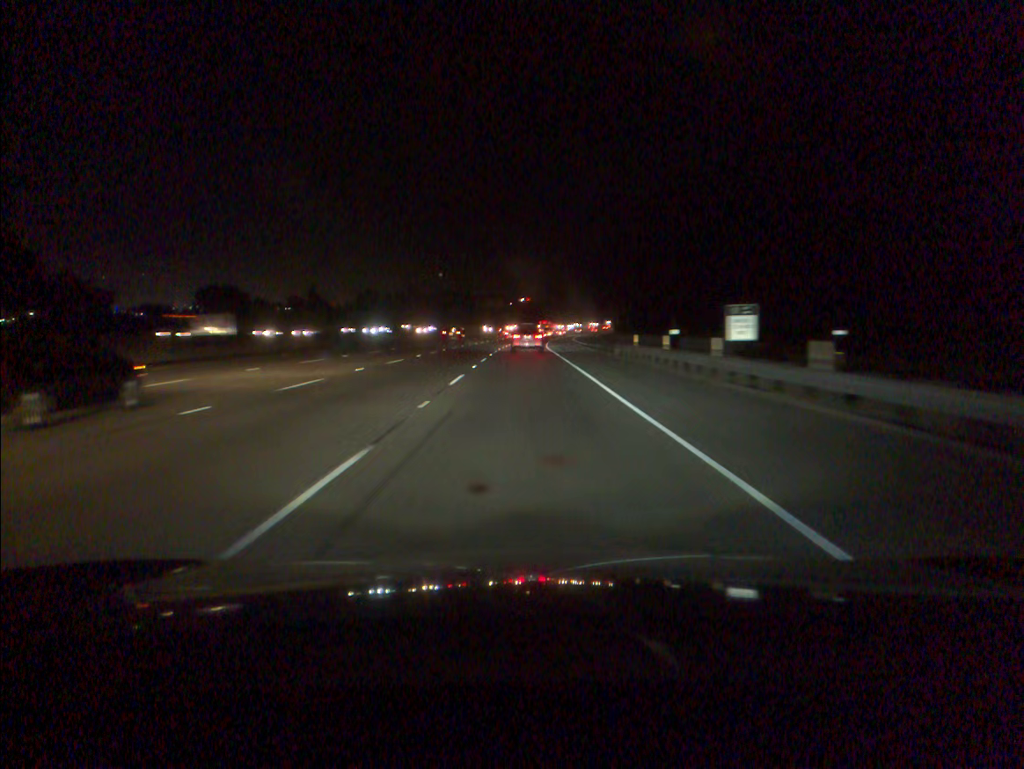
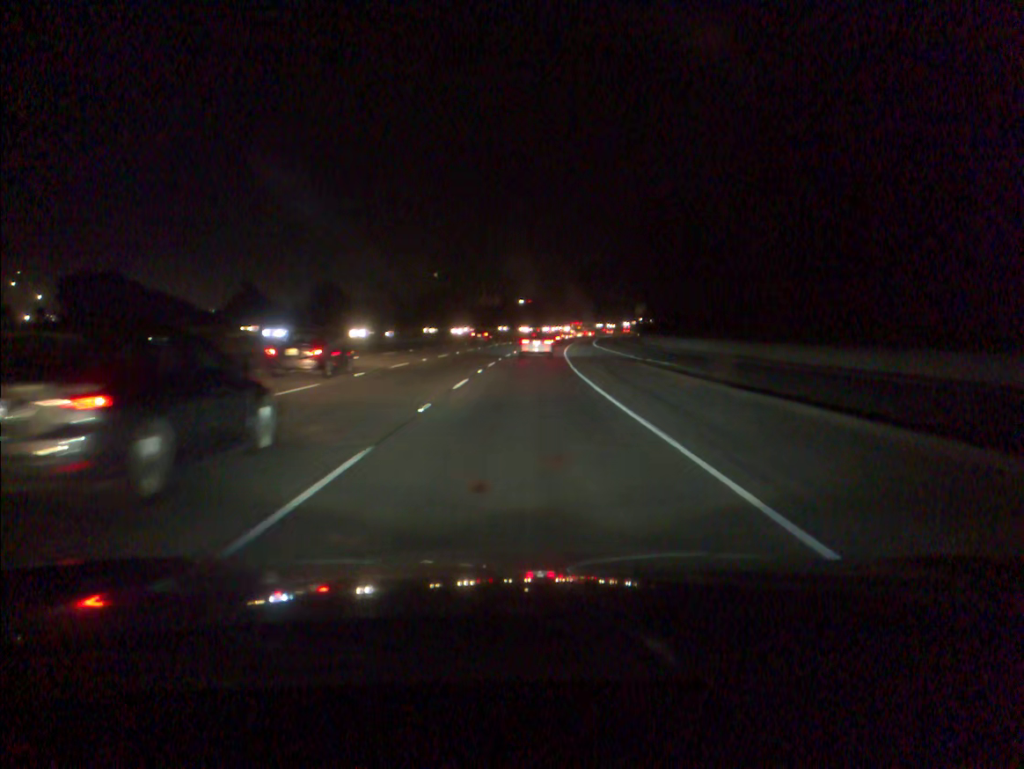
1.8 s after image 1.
(0.0, +43.3) m; 0°
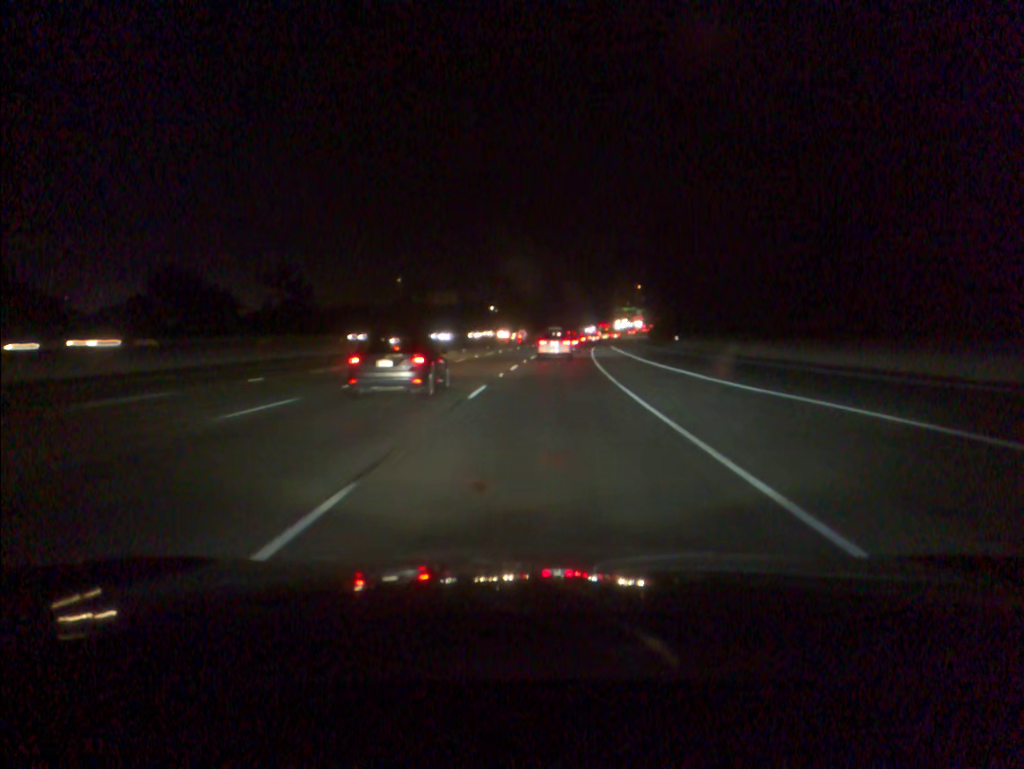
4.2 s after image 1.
(+1.1, +60.7) m; +2°
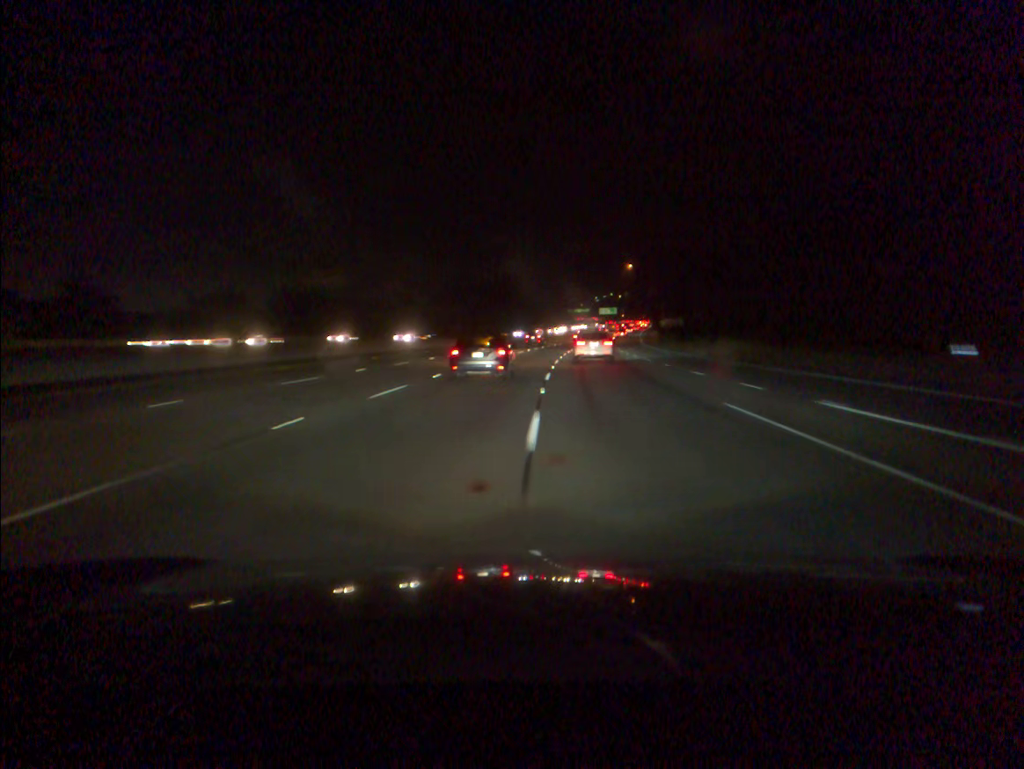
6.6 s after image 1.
(+2.1, +65.9) m; +4°
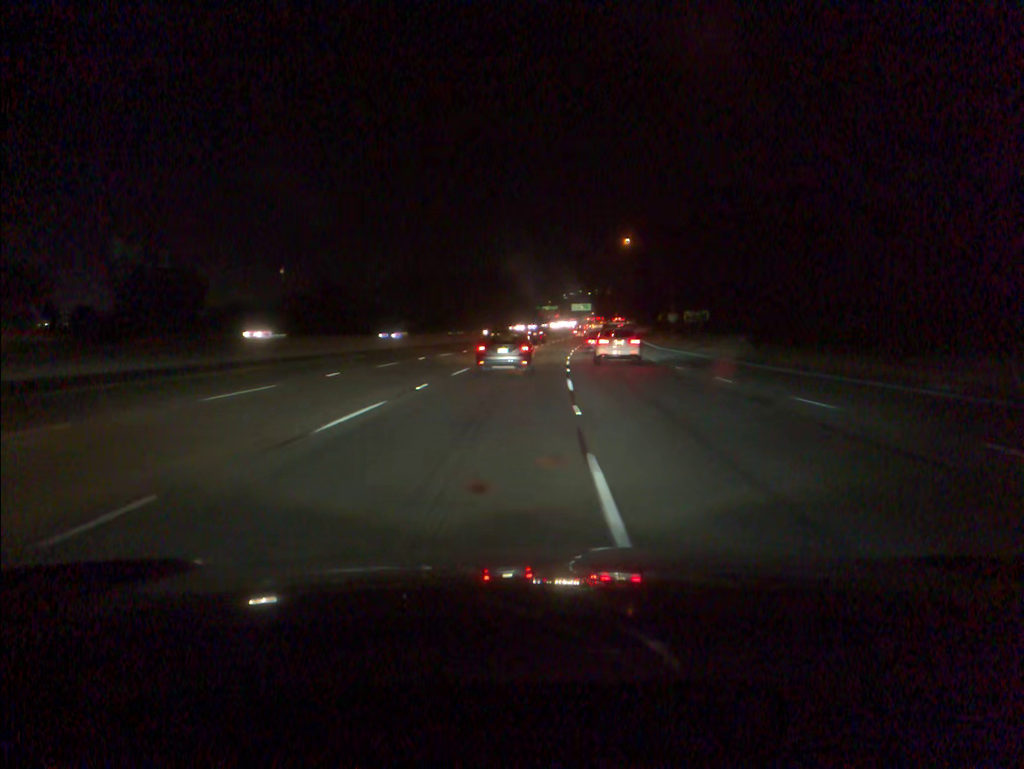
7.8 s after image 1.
(+0.7, +34.4) m; +2°
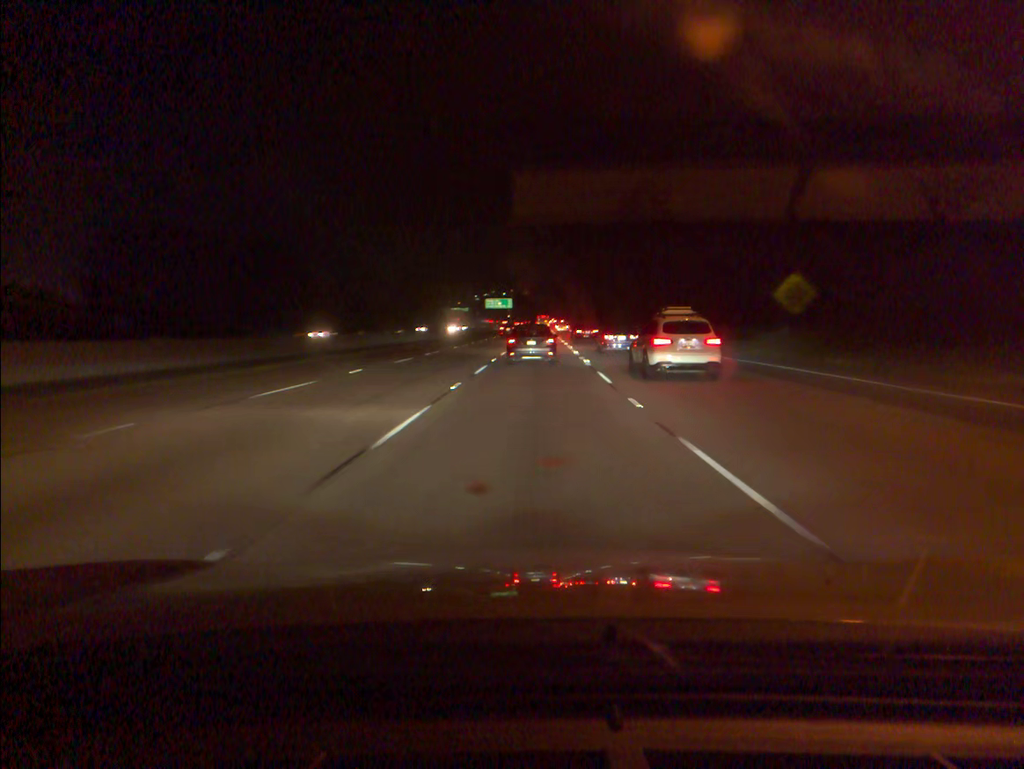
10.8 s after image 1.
(+4.6, +86.7) m; +6°
